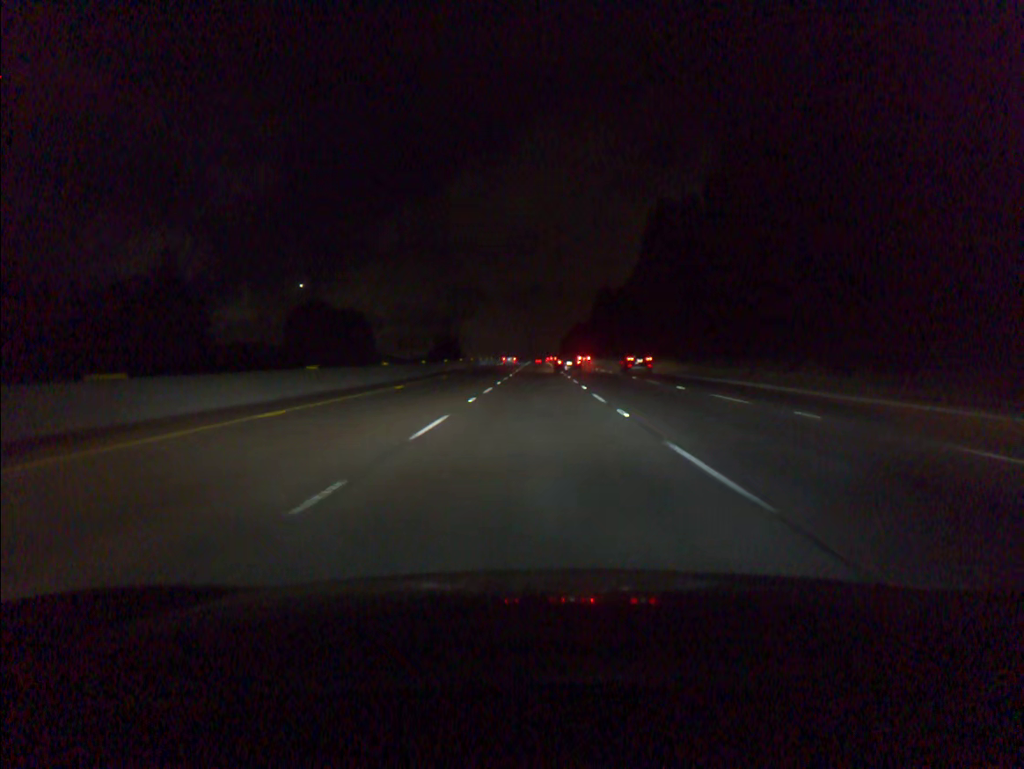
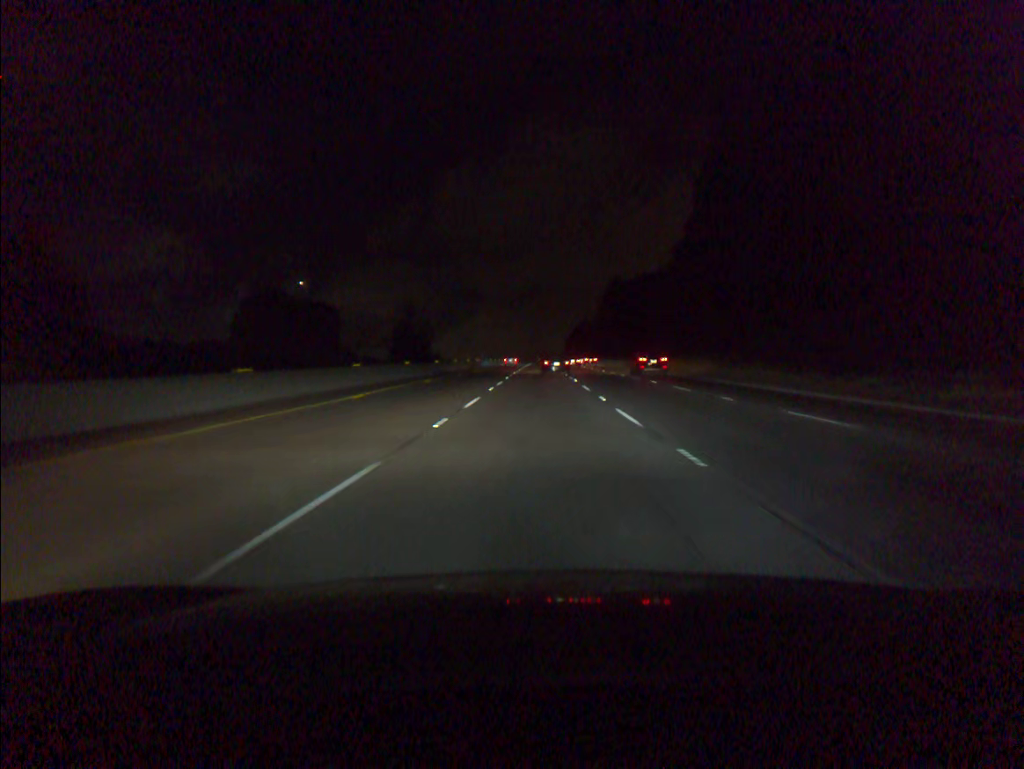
(0.0, +36.5) m; 0°
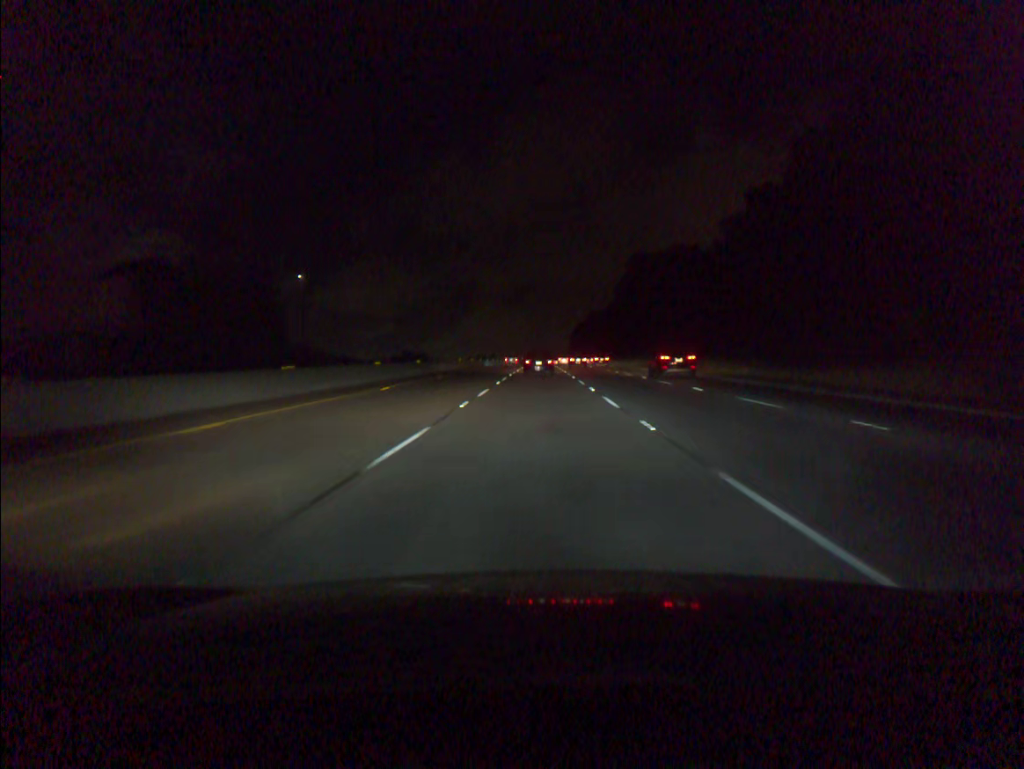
(0.0, +54.3) m; 0°
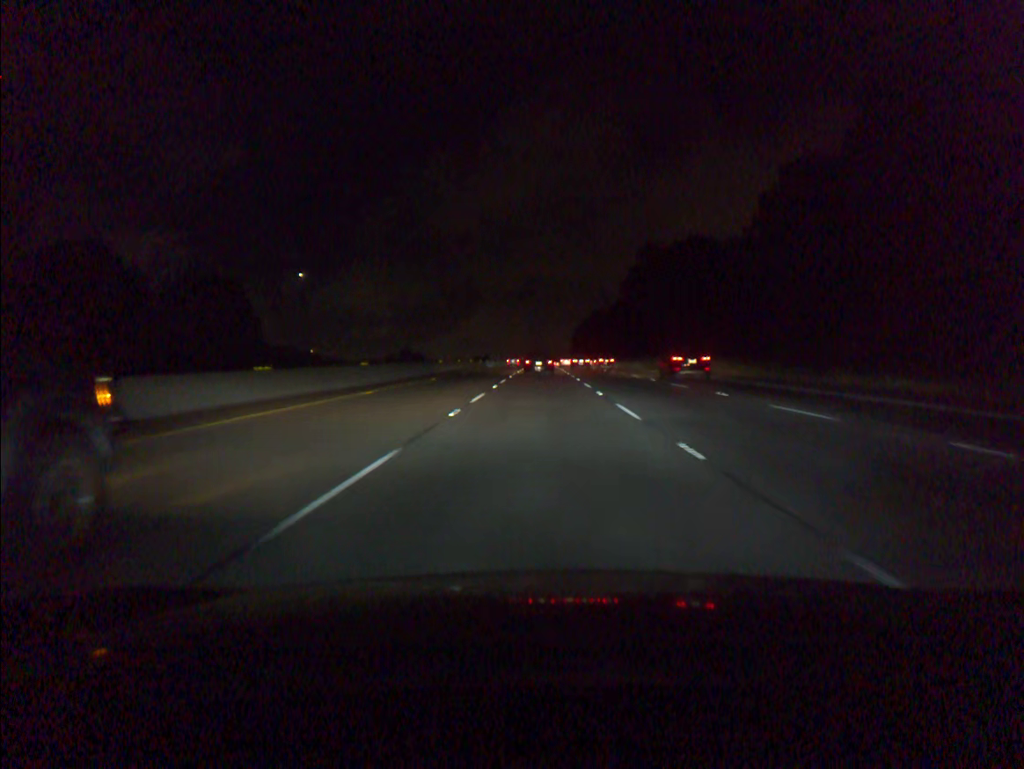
(0.0, +17.7) m; 0°
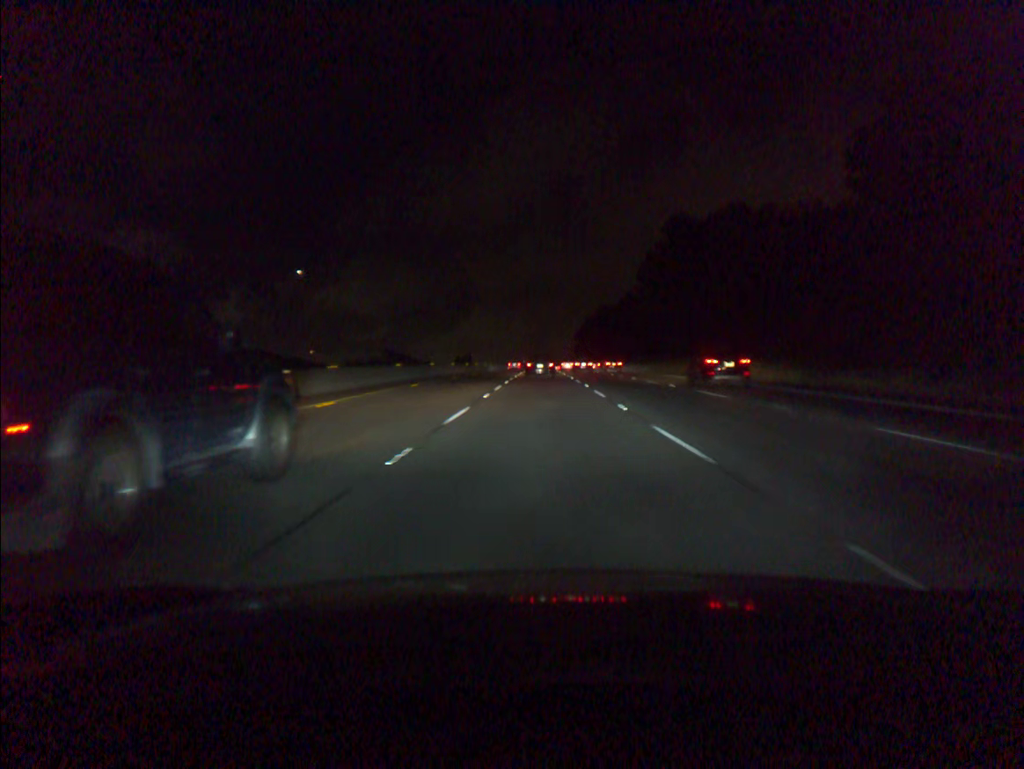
(0.0, +35.1) m; 0°
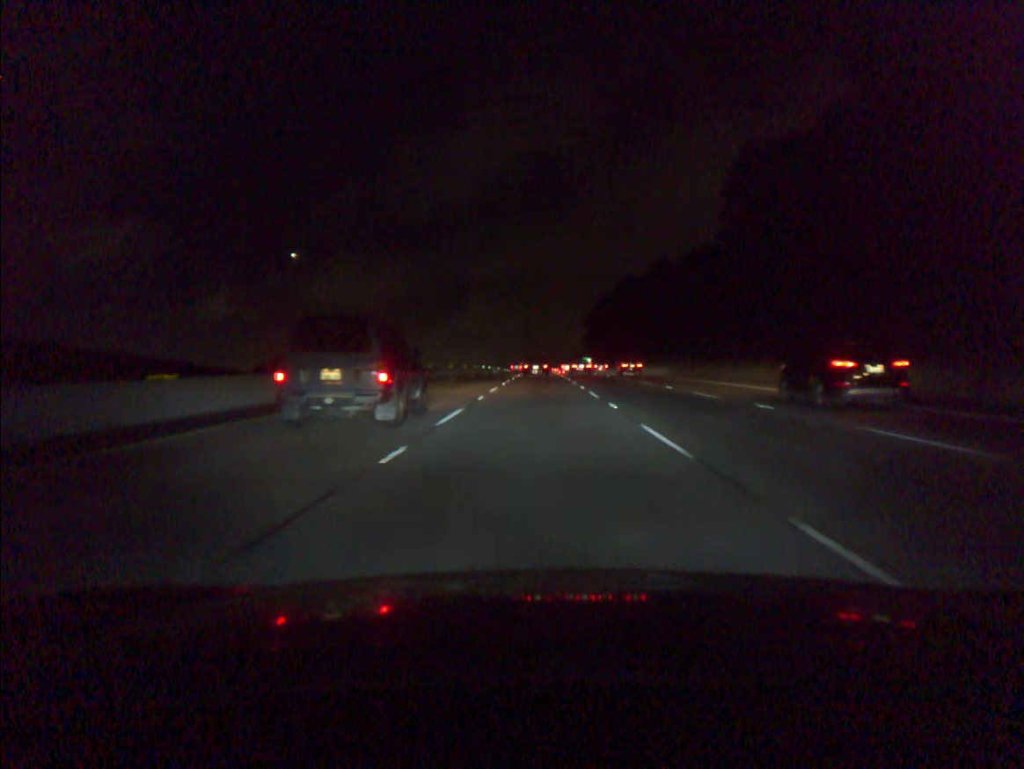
(+0.3, +87.4) m; 0°
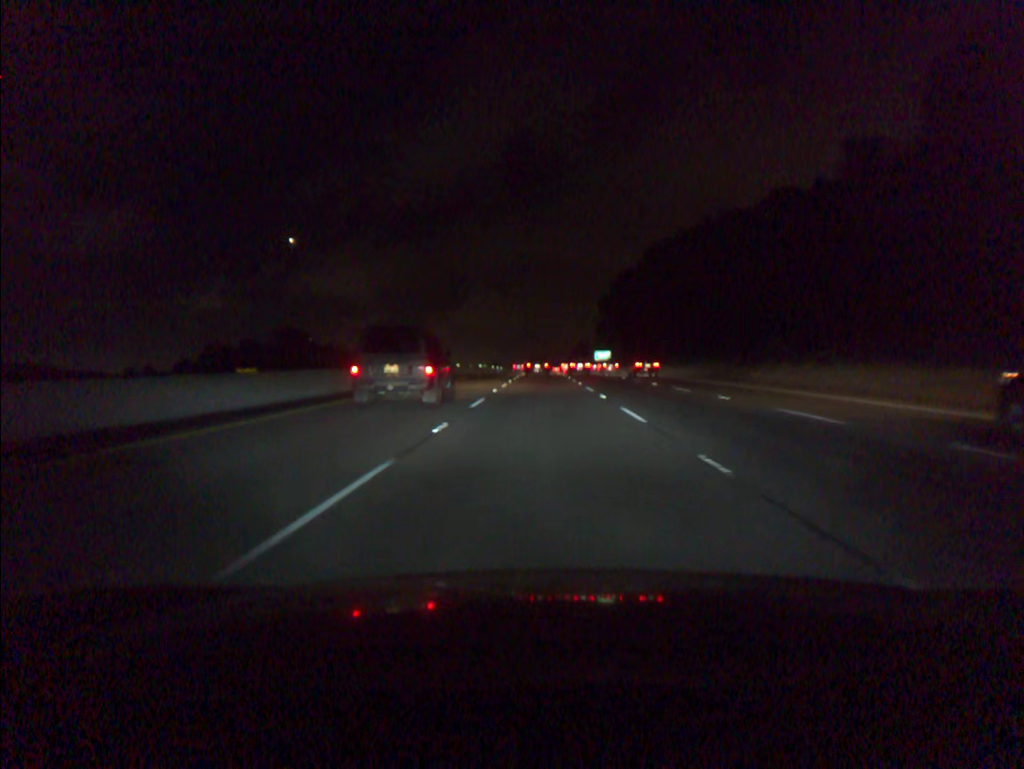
(-0.1, +53.6) m; 0°
